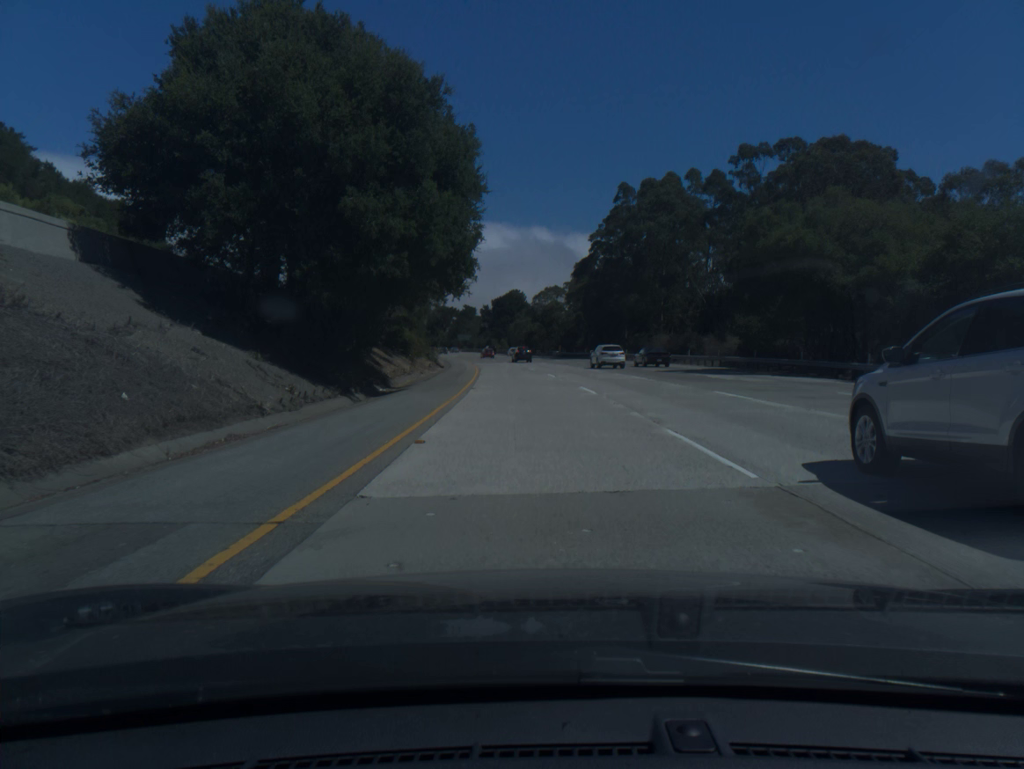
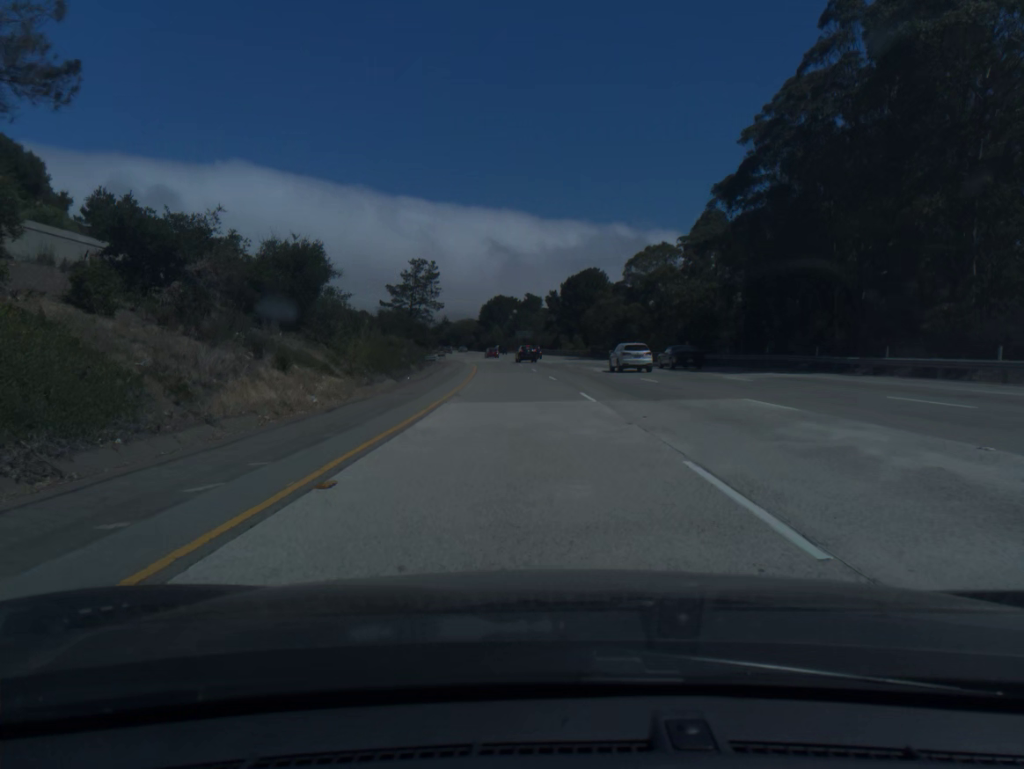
(-2.8, +61.8) m; -5°
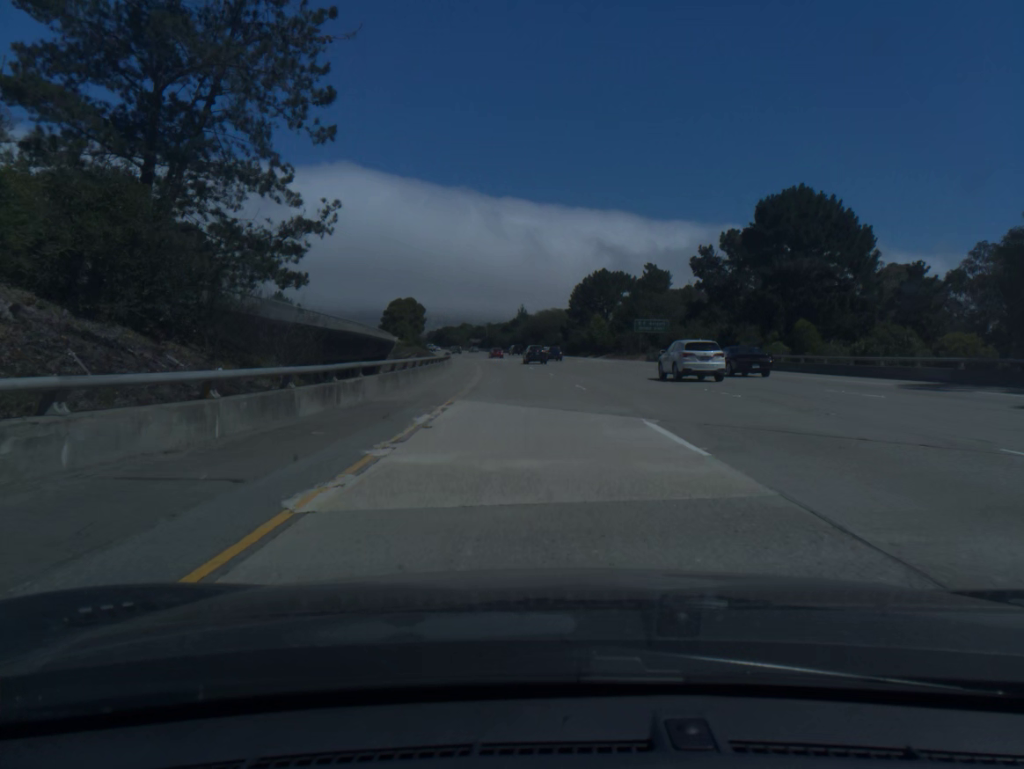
(-5.3, +82.1) m; -7°
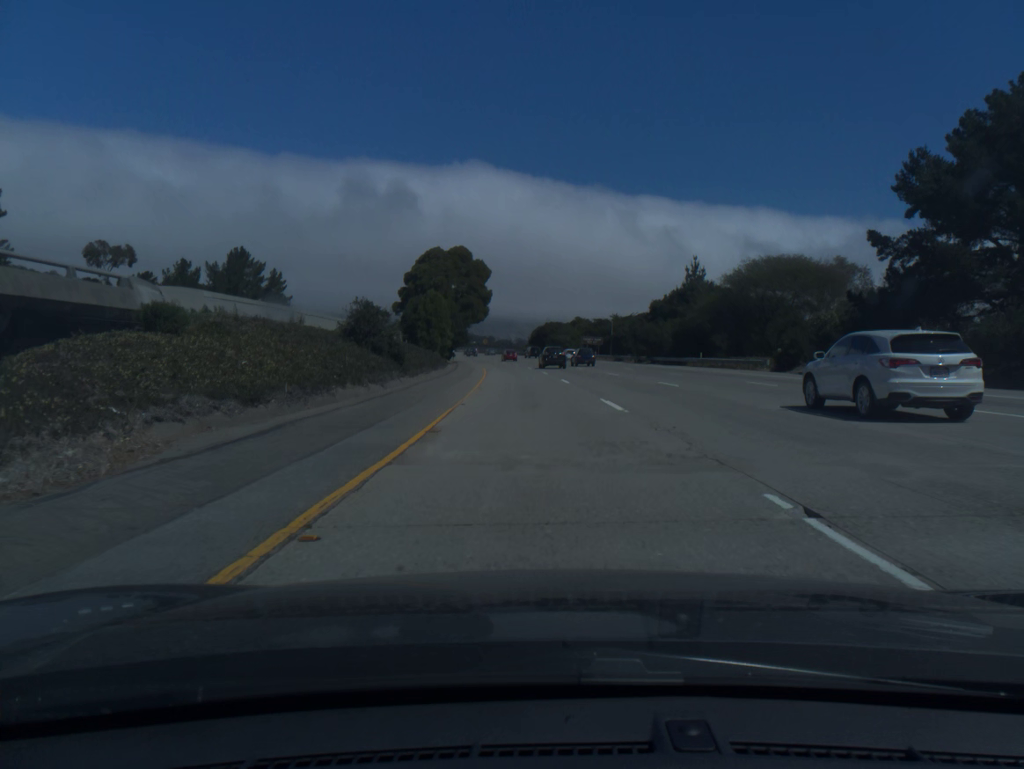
(-7.5, +102.3) m; -9°
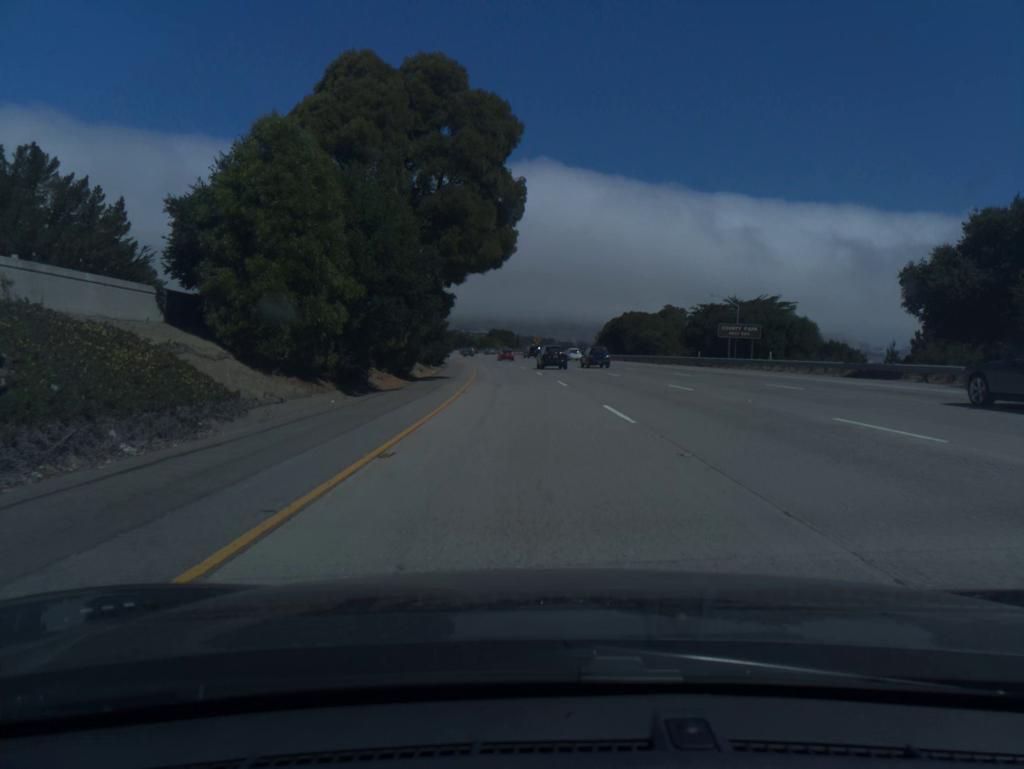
(-2.3, +61.4) m; -4°
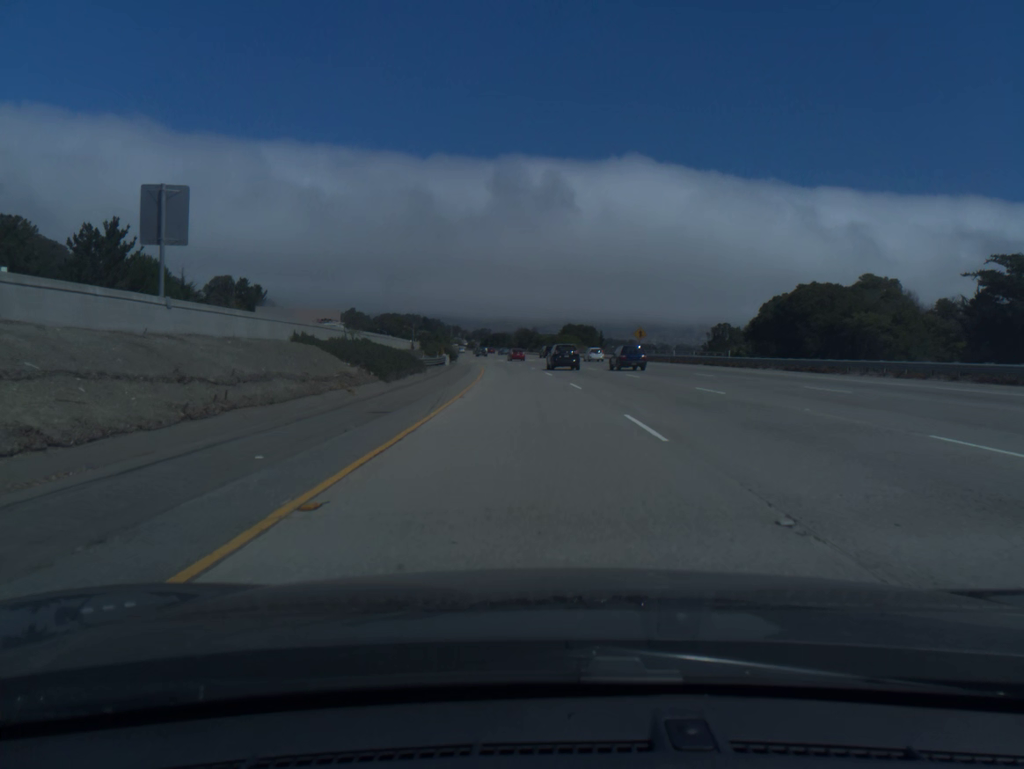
(-2.9, +61.5) m; -6°
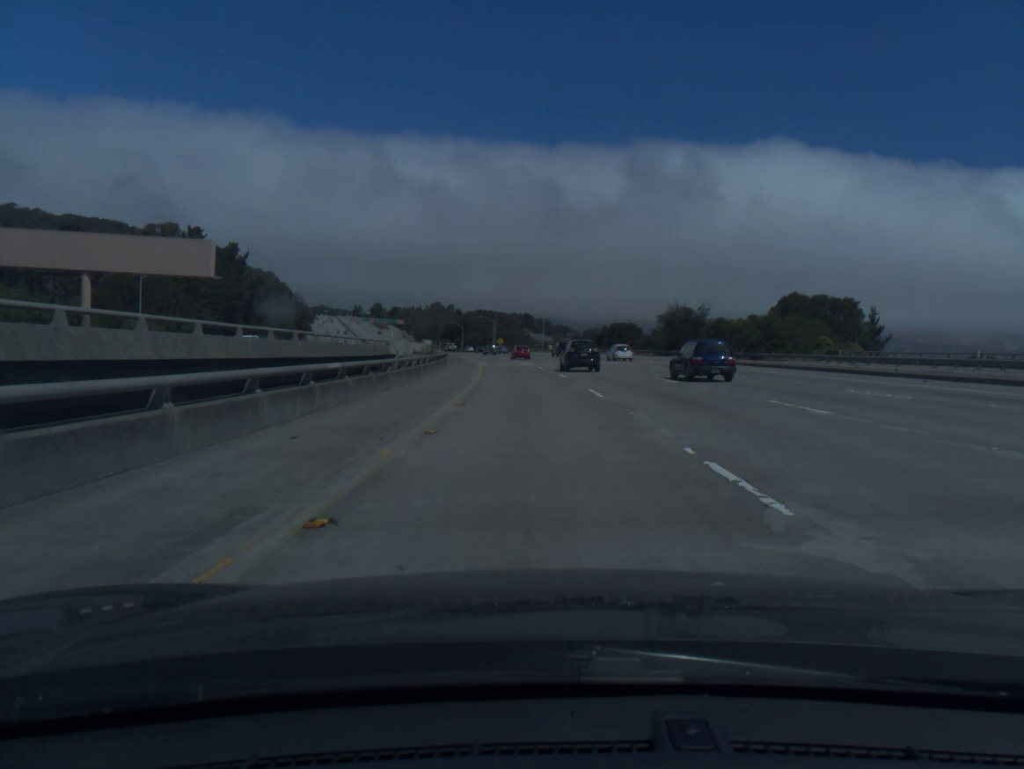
(-7.3, +102.1) m; -8°
